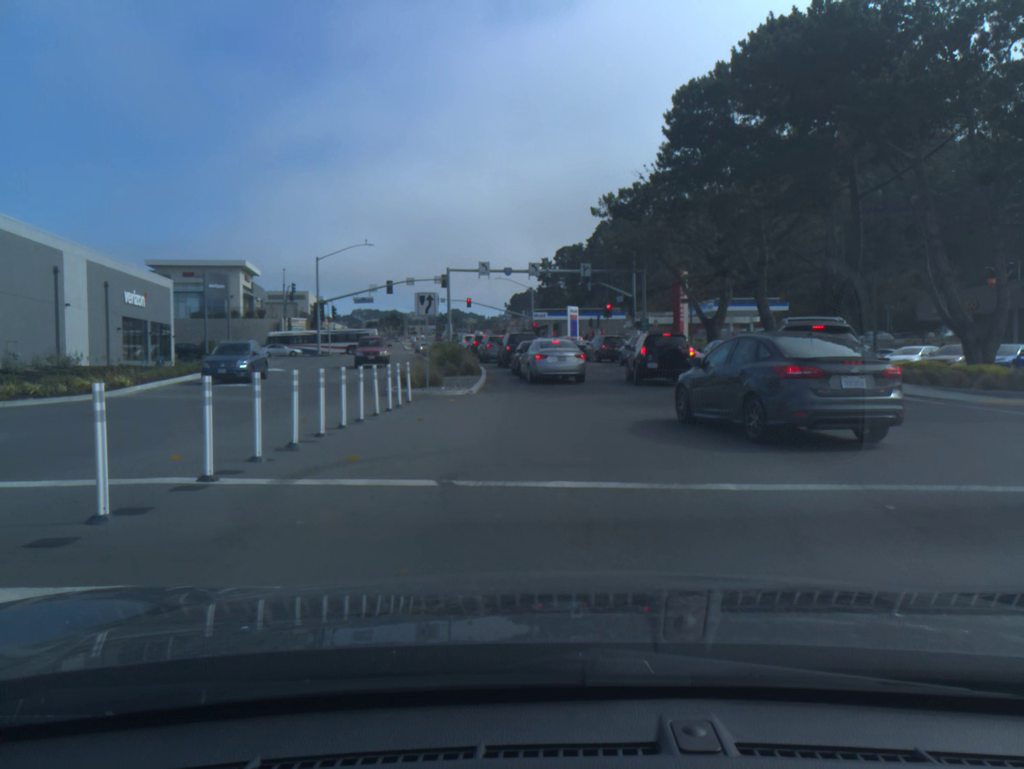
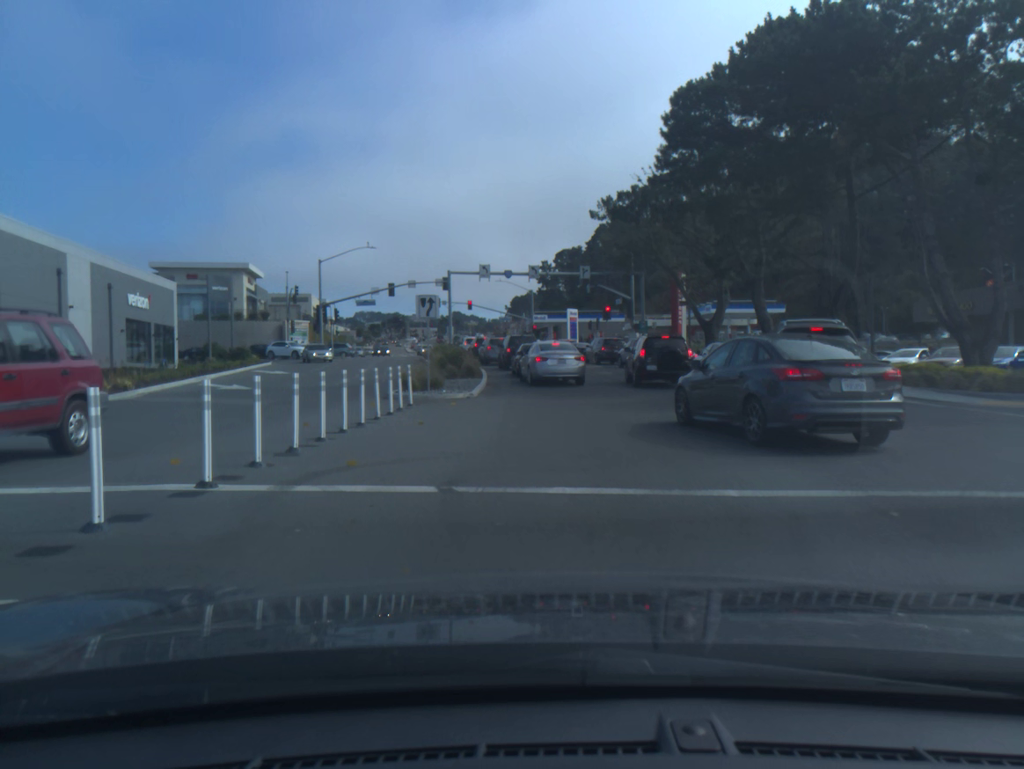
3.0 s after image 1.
(0.0, +0.1) m; 0°
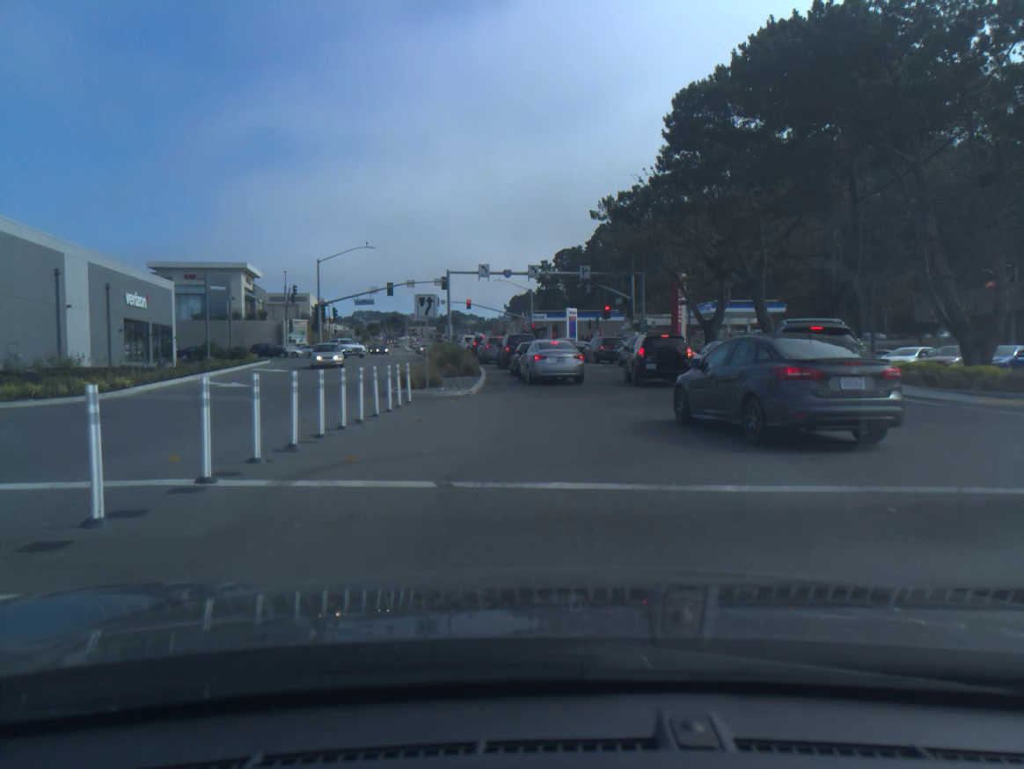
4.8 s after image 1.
(0.0, 0.0) m; 0°
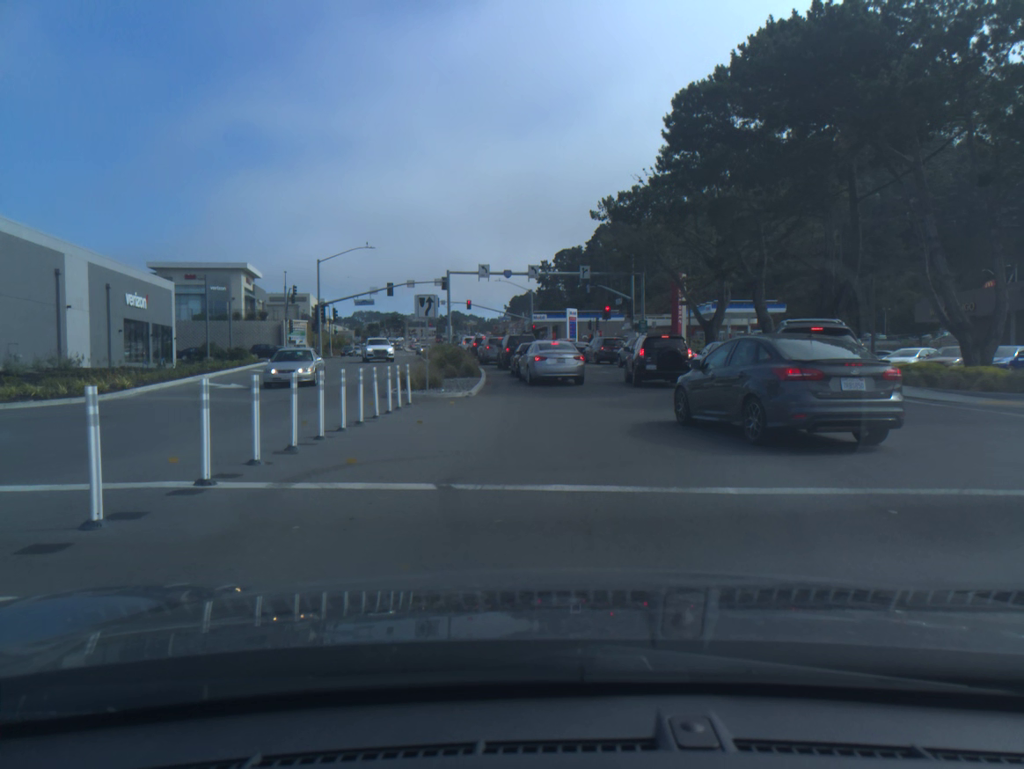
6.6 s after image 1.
(0.0, 0.0) m; 0°
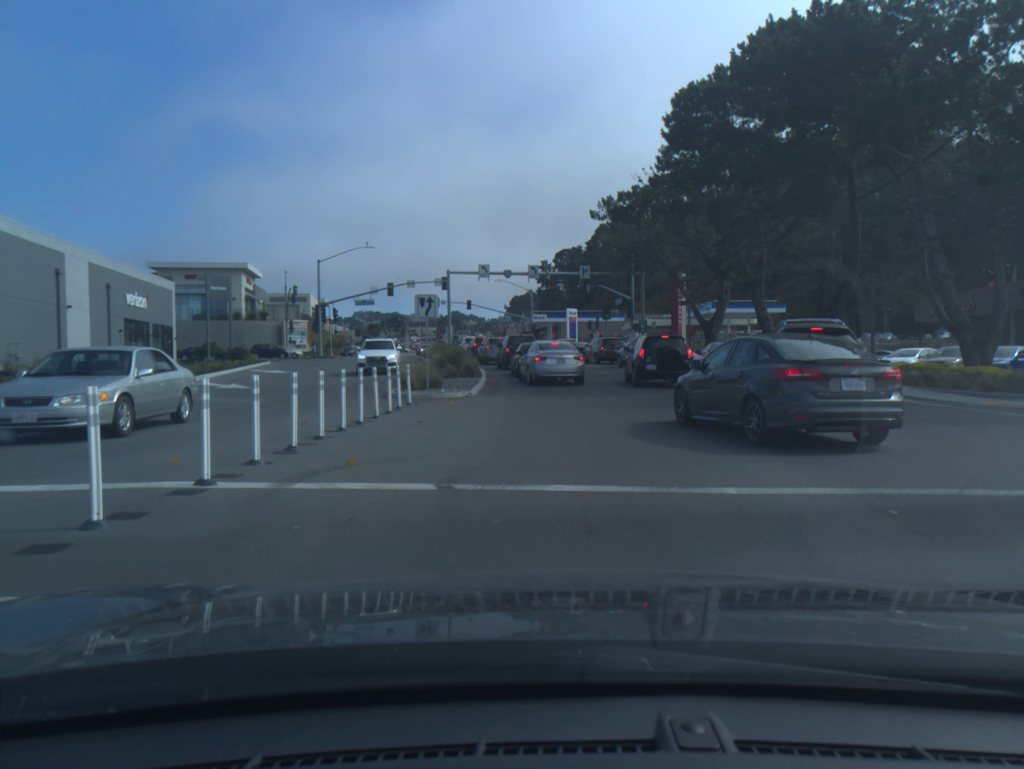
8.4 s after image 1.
(0.0, 0.0) m; 0°
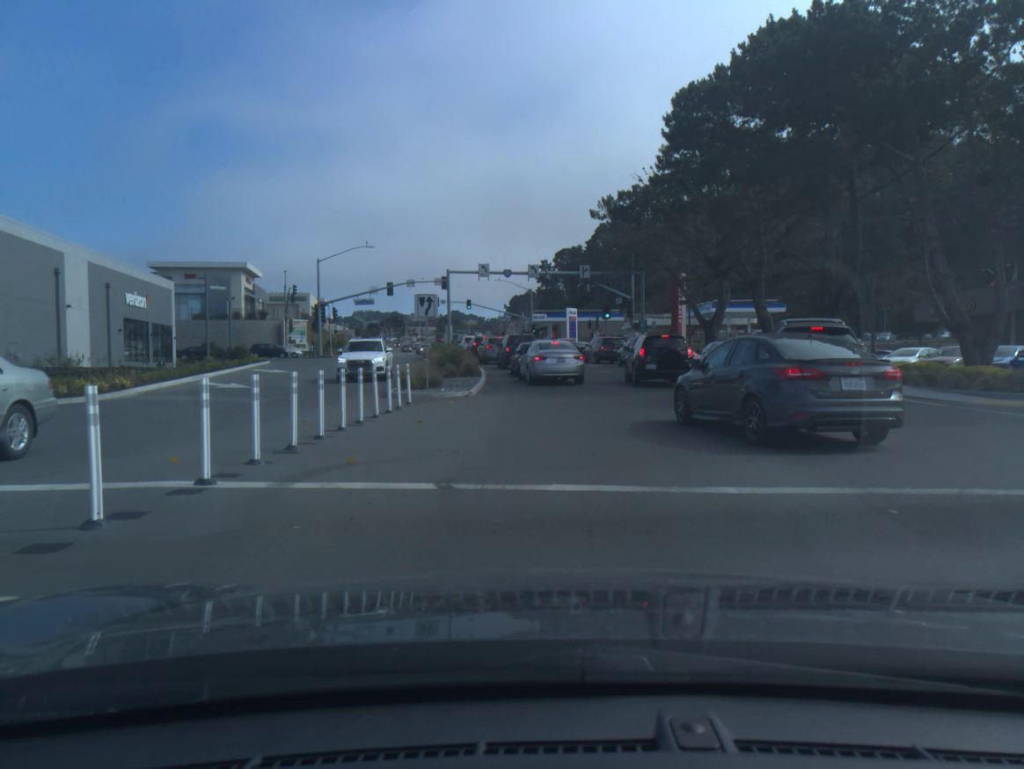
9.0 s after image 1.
(0.0, 0.0) m; 0°
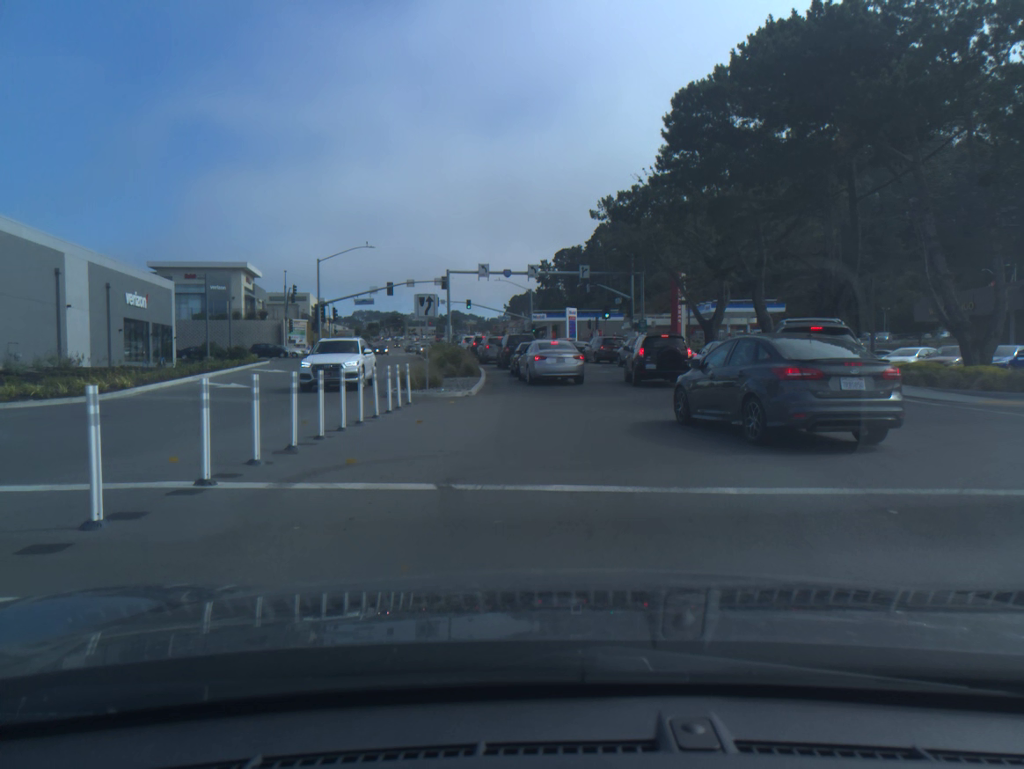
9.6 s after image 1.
(0.0, 0.0) m; 0°
